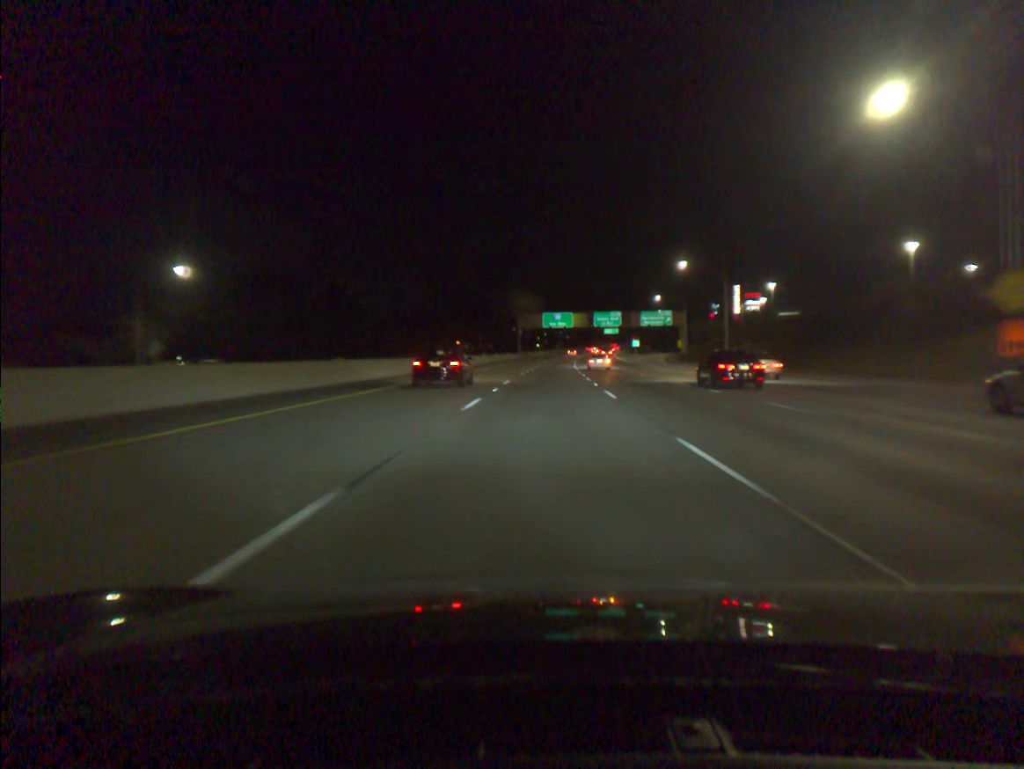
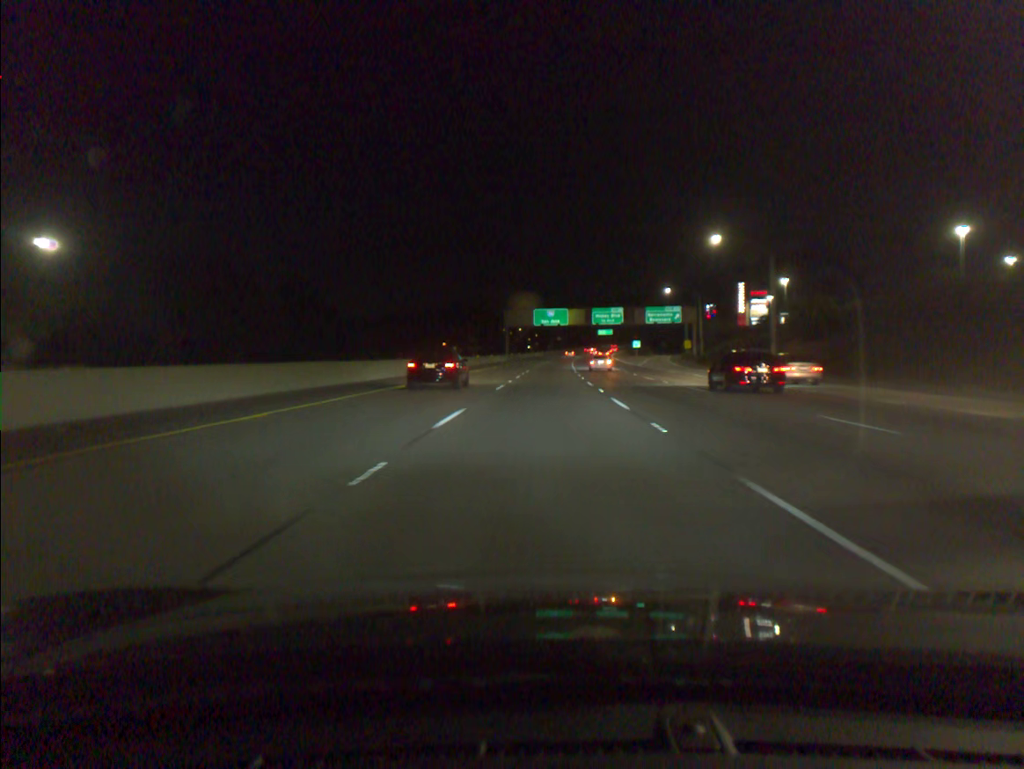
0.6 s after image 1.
(+0.1, +18.4) m; +1°
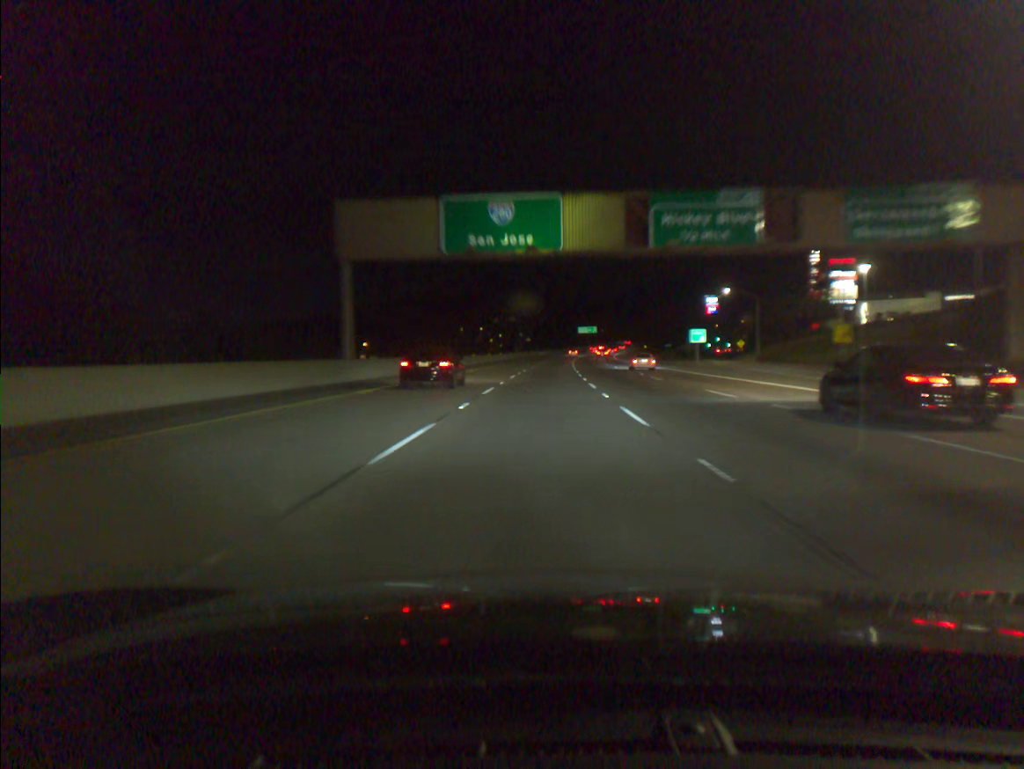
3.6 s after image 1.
(+2.0, +92.2) m; +2°
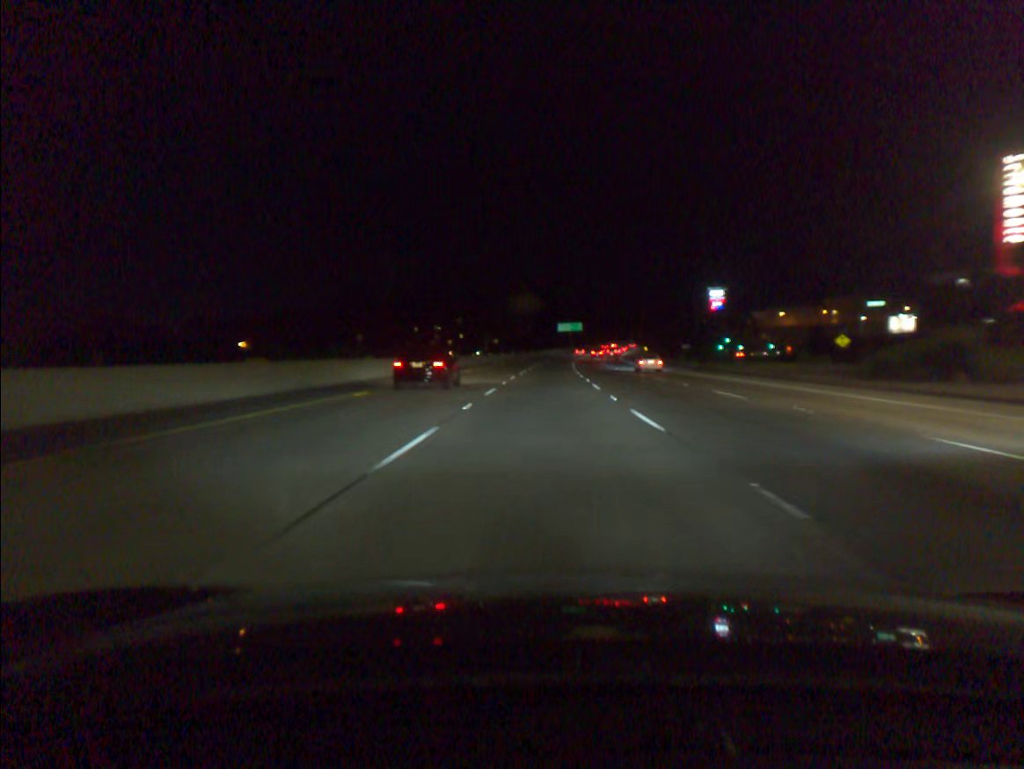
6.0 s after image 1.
(+1.2, +74.0) m; +2°
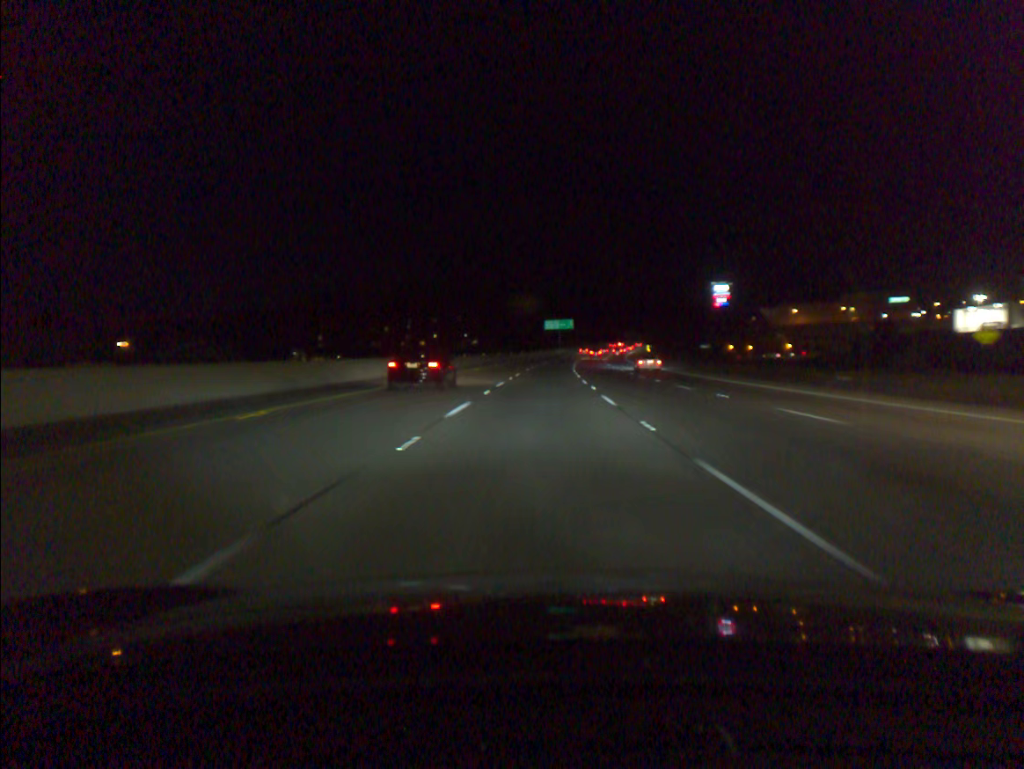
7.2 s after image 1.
(+0.4, +37.1) m; +1°
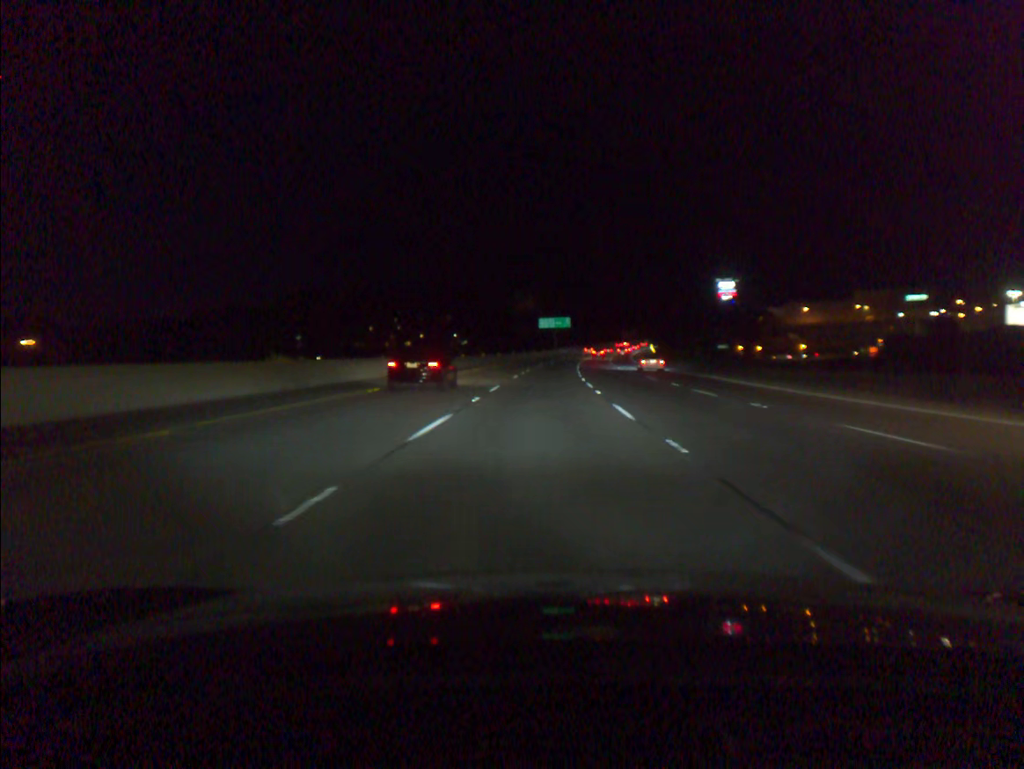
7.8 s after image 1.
(+0.1, +18.6) m; 0°
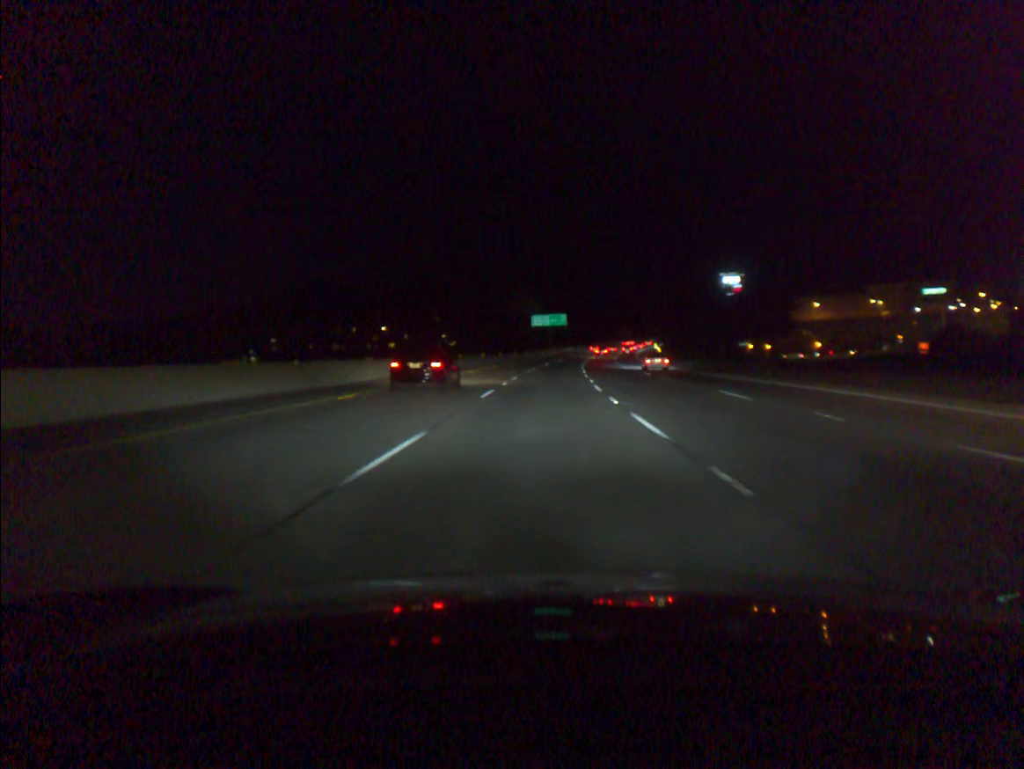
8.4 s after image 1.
(+0.1, +18.6) m; 0°
